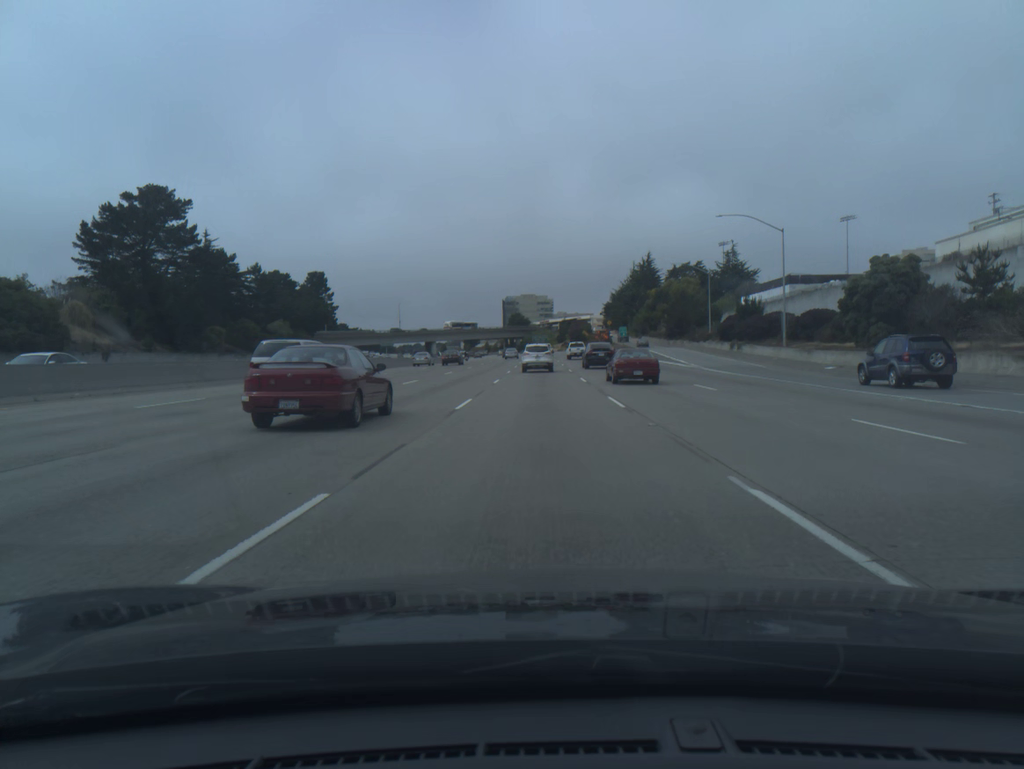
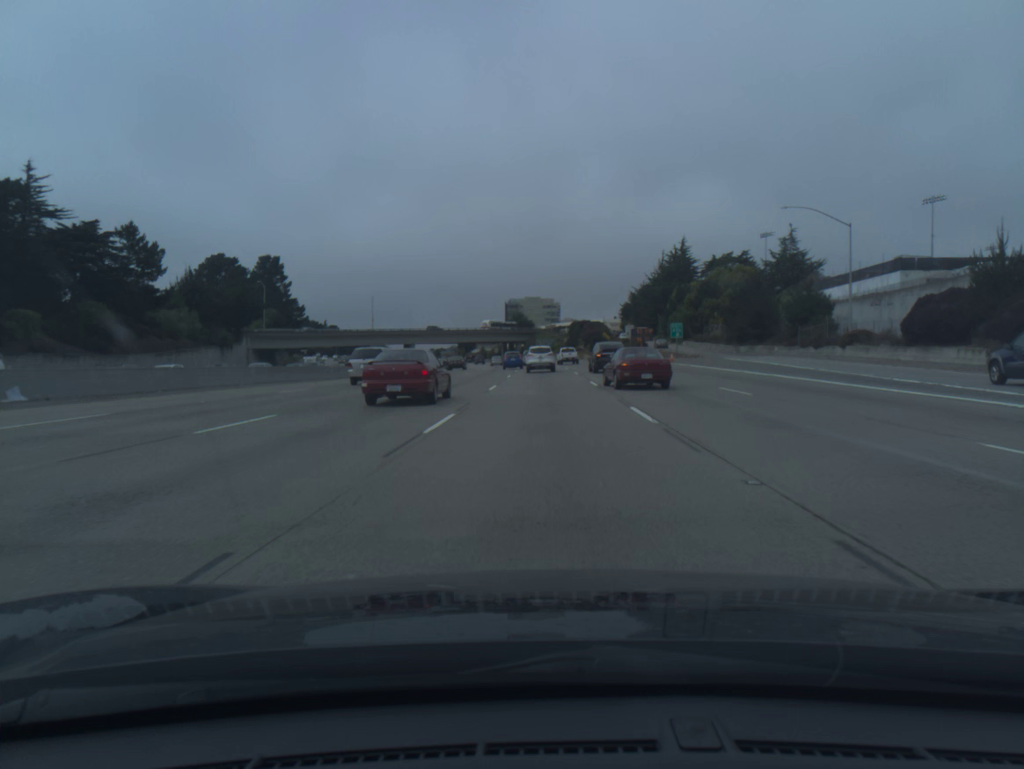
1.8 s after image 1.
(-0.2, +48.0) m; 0°
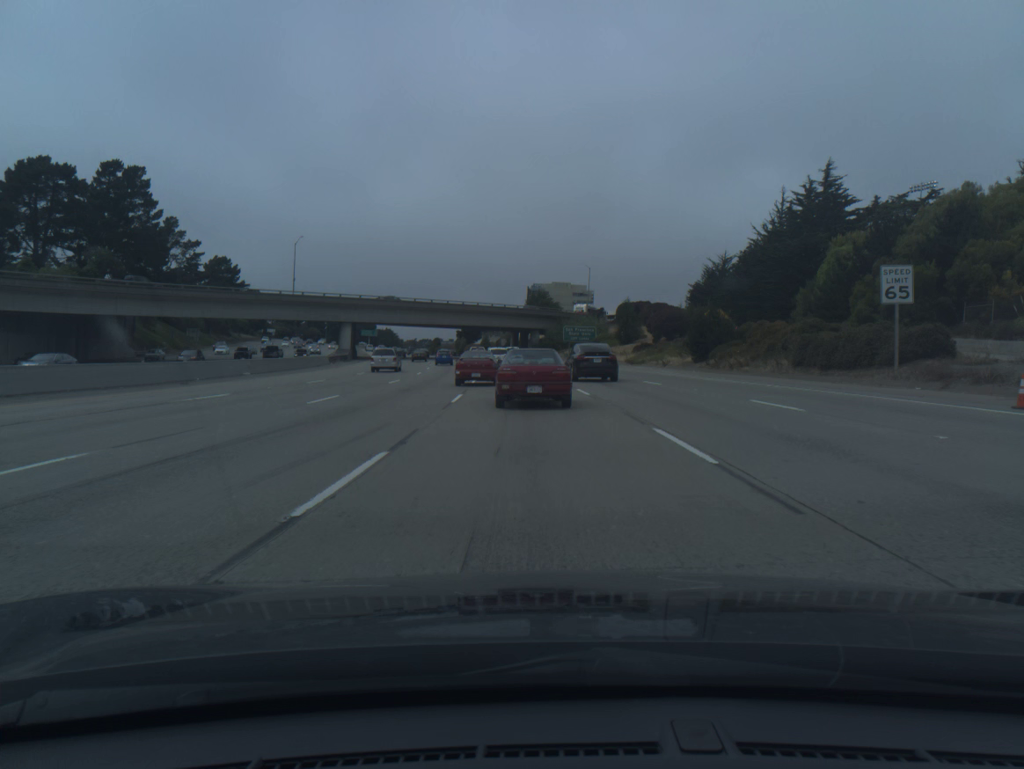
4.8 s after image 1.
(-0.6, +78.1) m; -2°
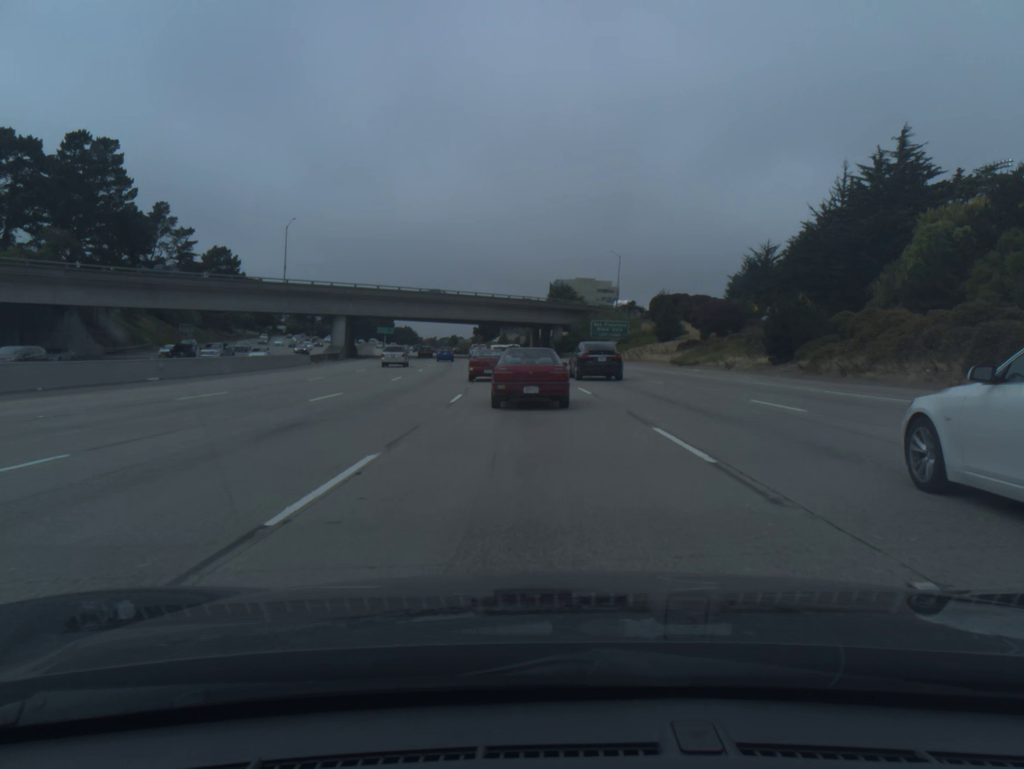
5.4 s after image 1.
(-0.2, +14.6) m; -1°
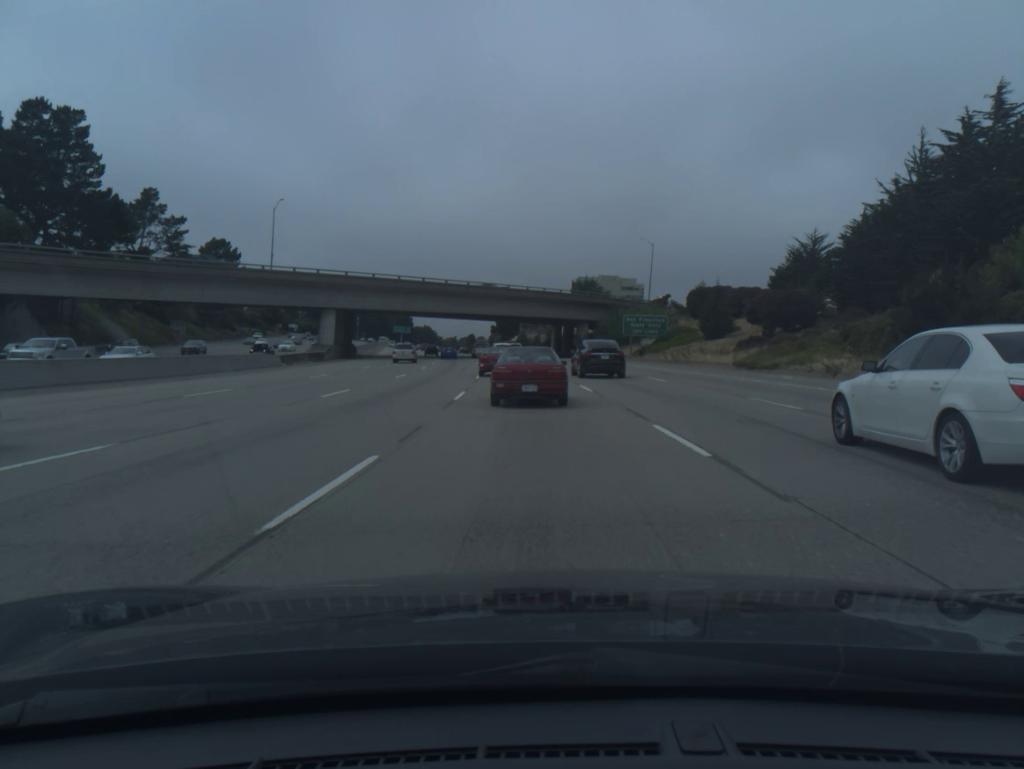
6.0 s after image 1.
(-0.2, +14.1) m; -2°
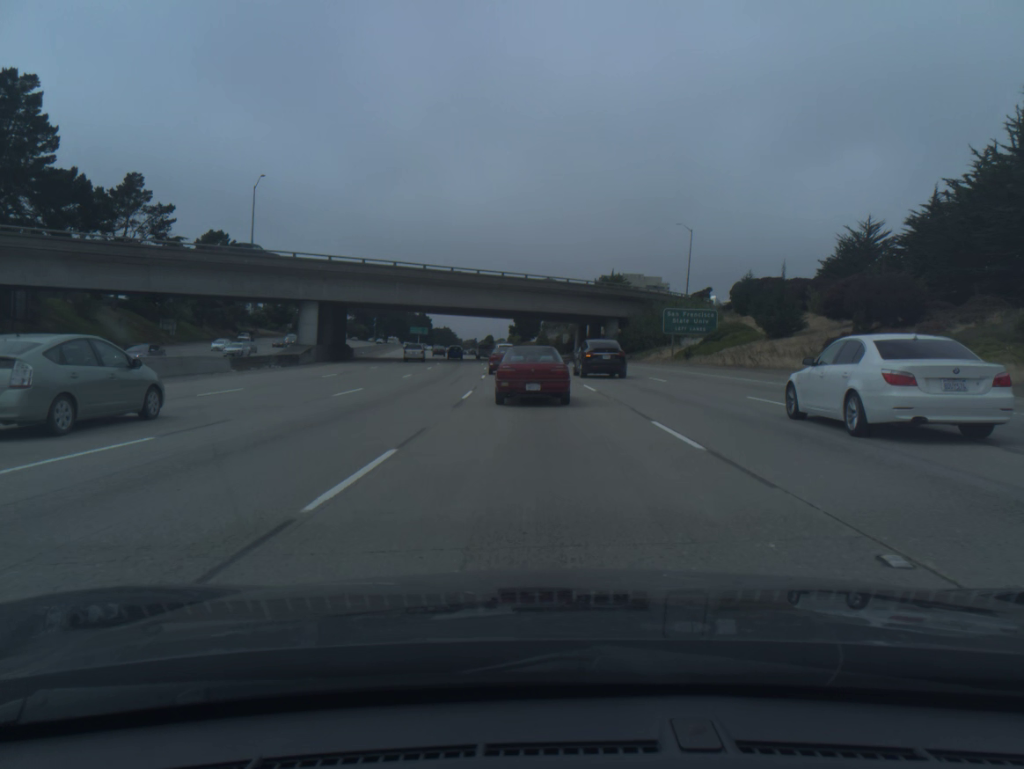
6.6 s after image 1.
(-0.2, +13.7) m; -2°
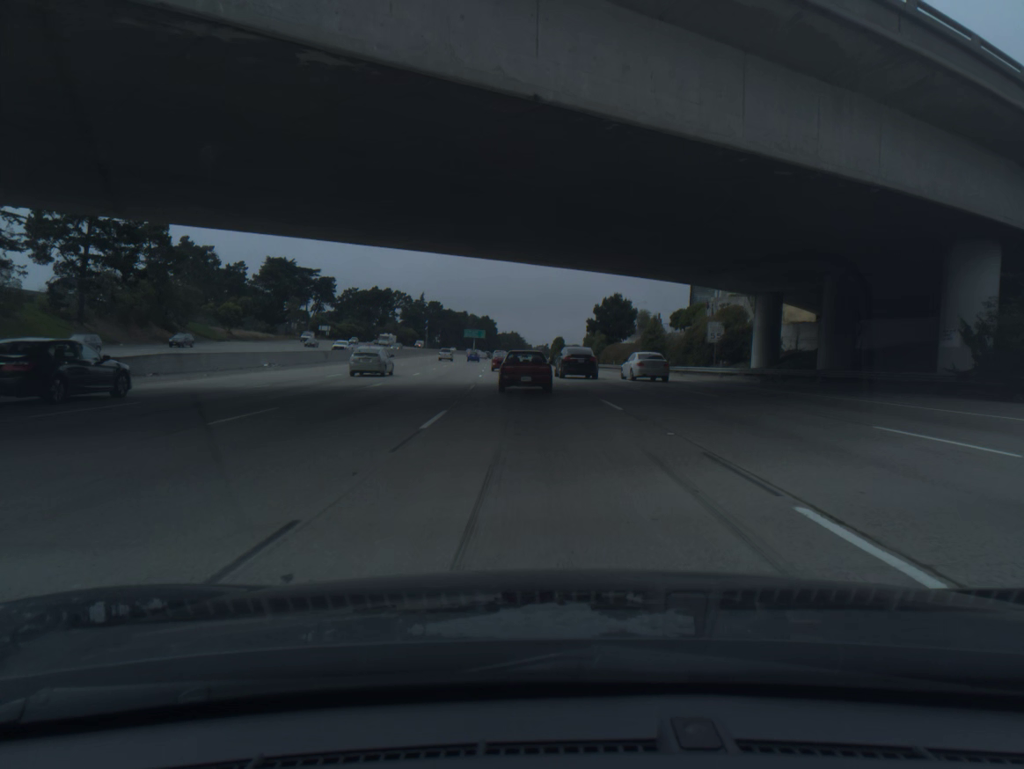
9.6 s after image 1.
(-3.1, +65.3) m; -5°
